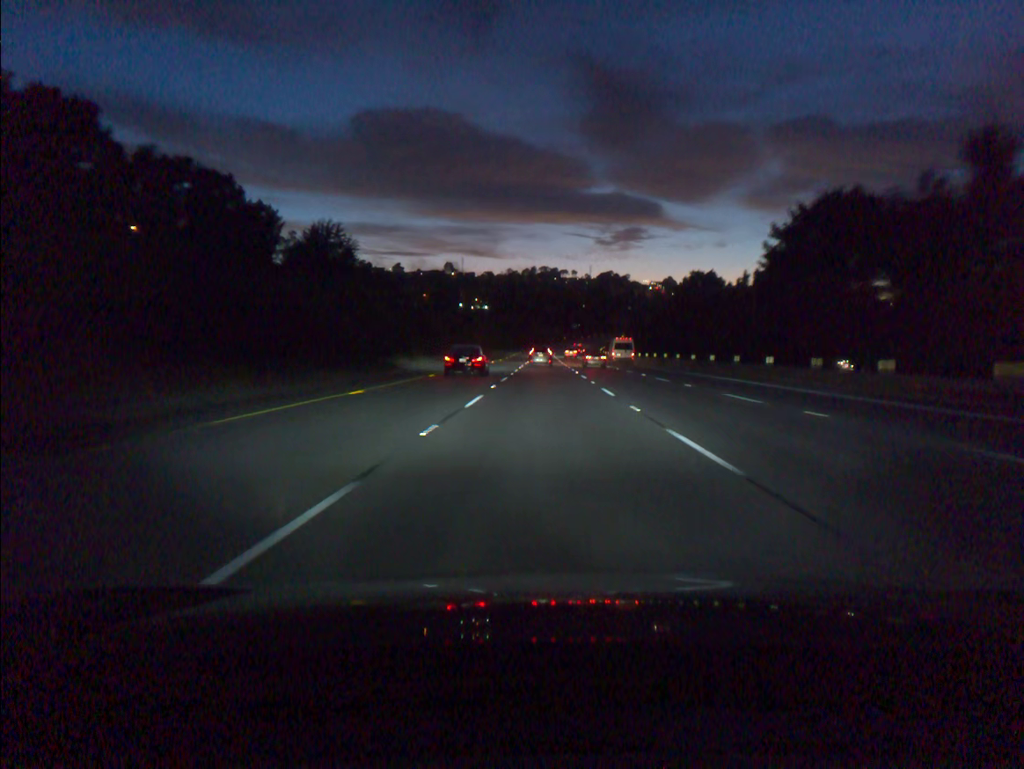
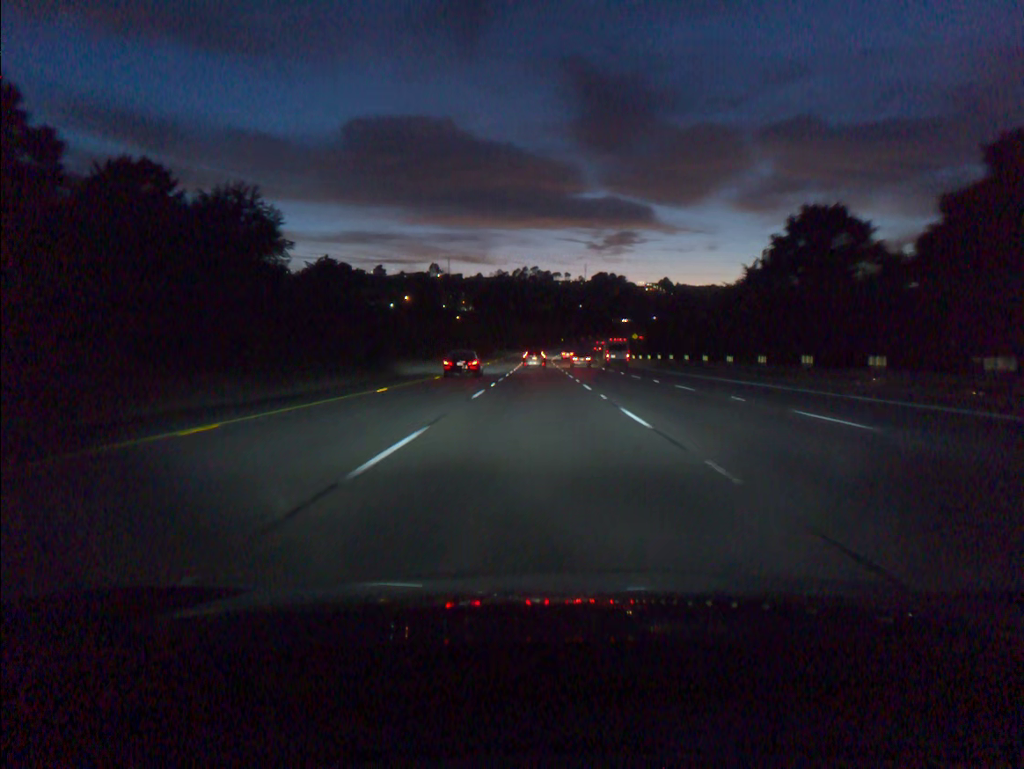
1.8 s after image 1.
(+0.2, +53.2) m; 0°
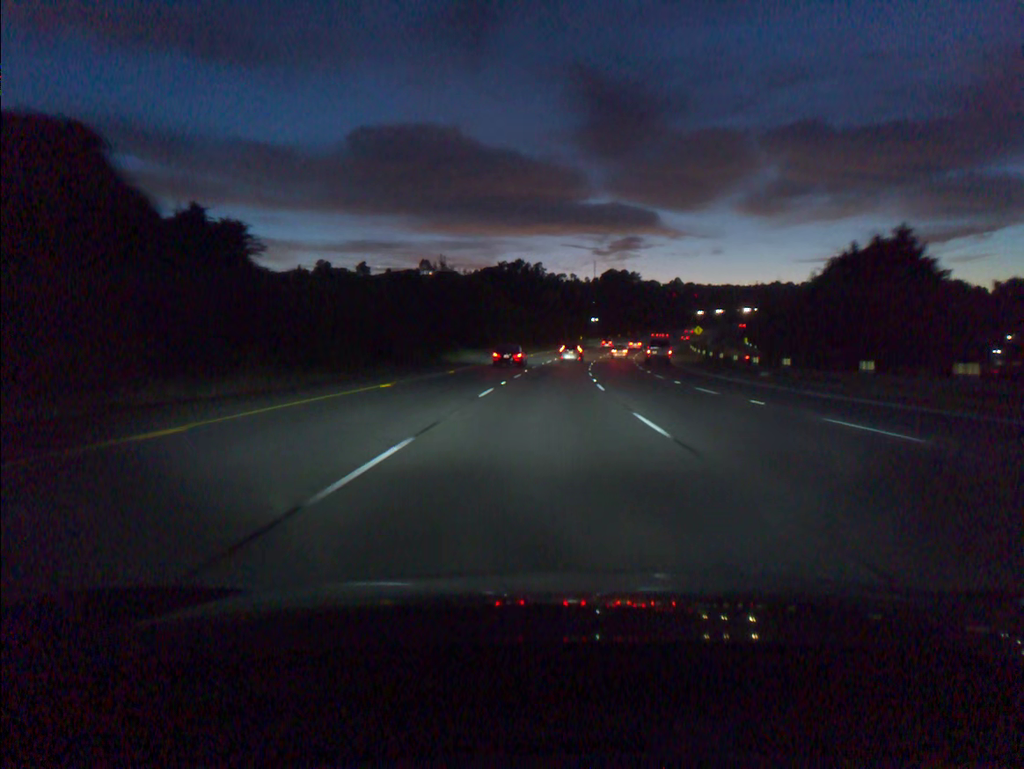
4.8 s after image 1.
(-0.4, +88.9) m; 0°
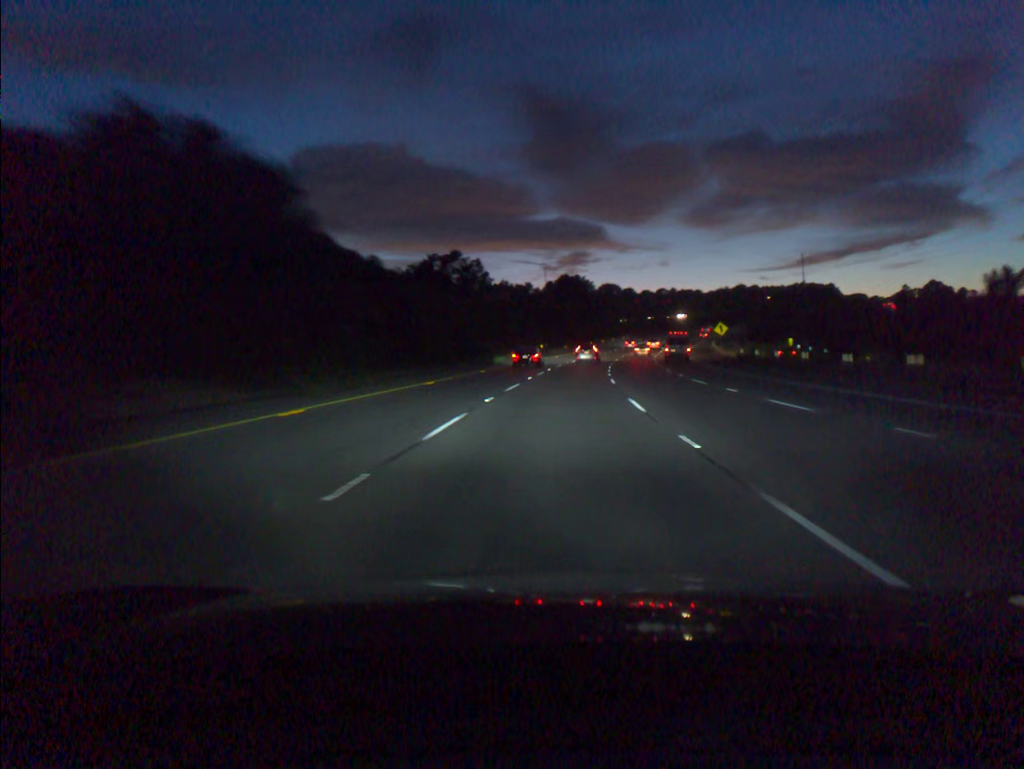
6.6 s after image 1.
(+1.4, +53.4) m; +3°
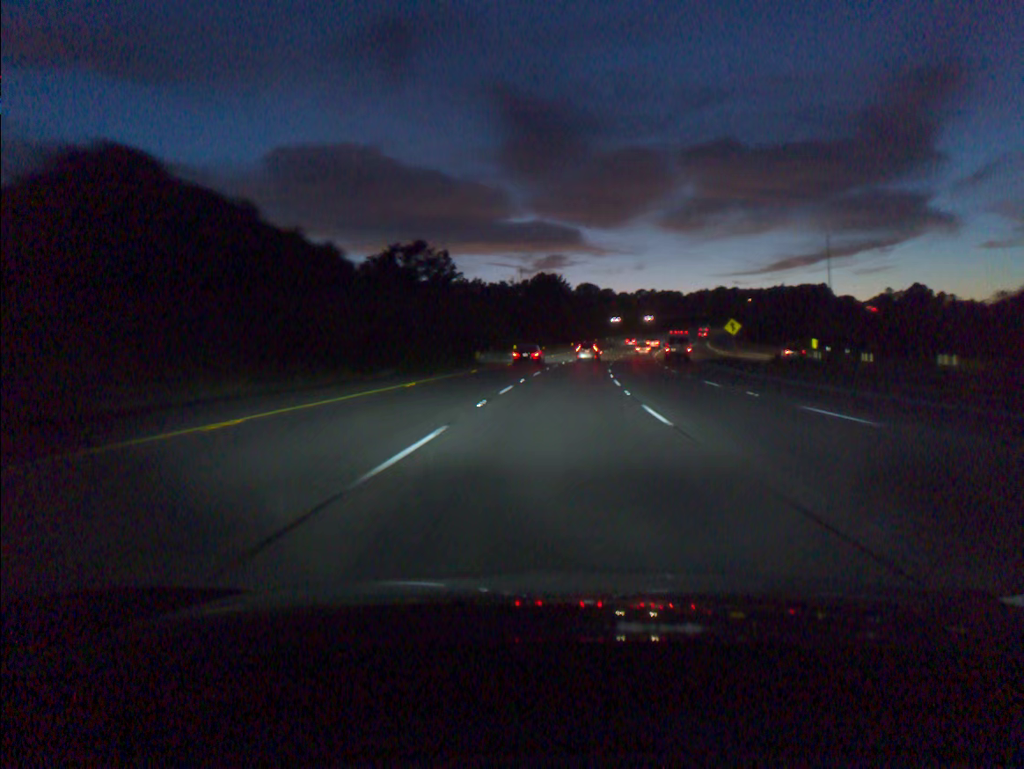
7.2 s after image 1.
(+0.3, +17.8) m; +2°
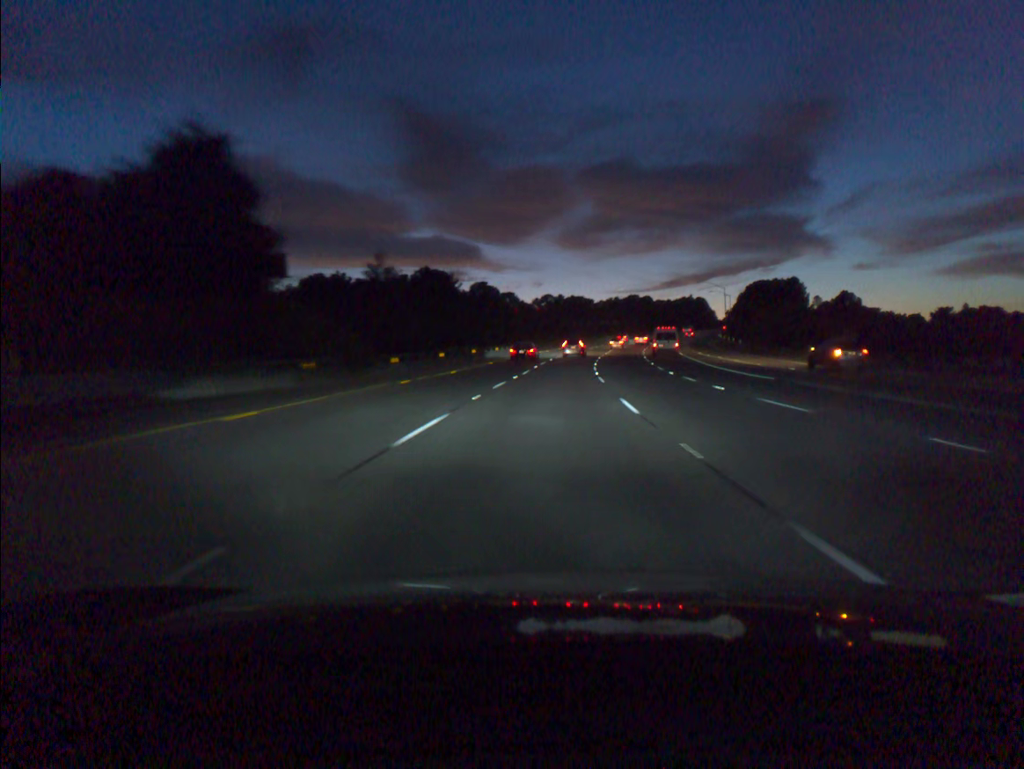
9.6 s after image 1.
(+4.7, +70.8) m; +7°
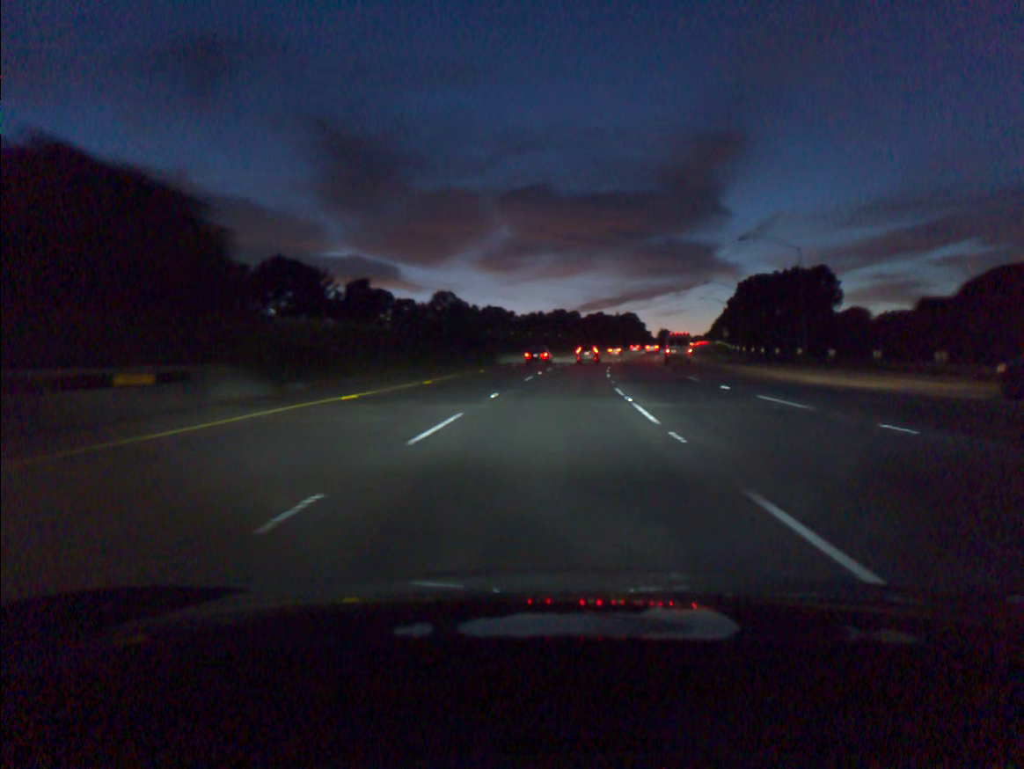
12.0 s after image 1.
(+3.5, +70.4) m; +6°
